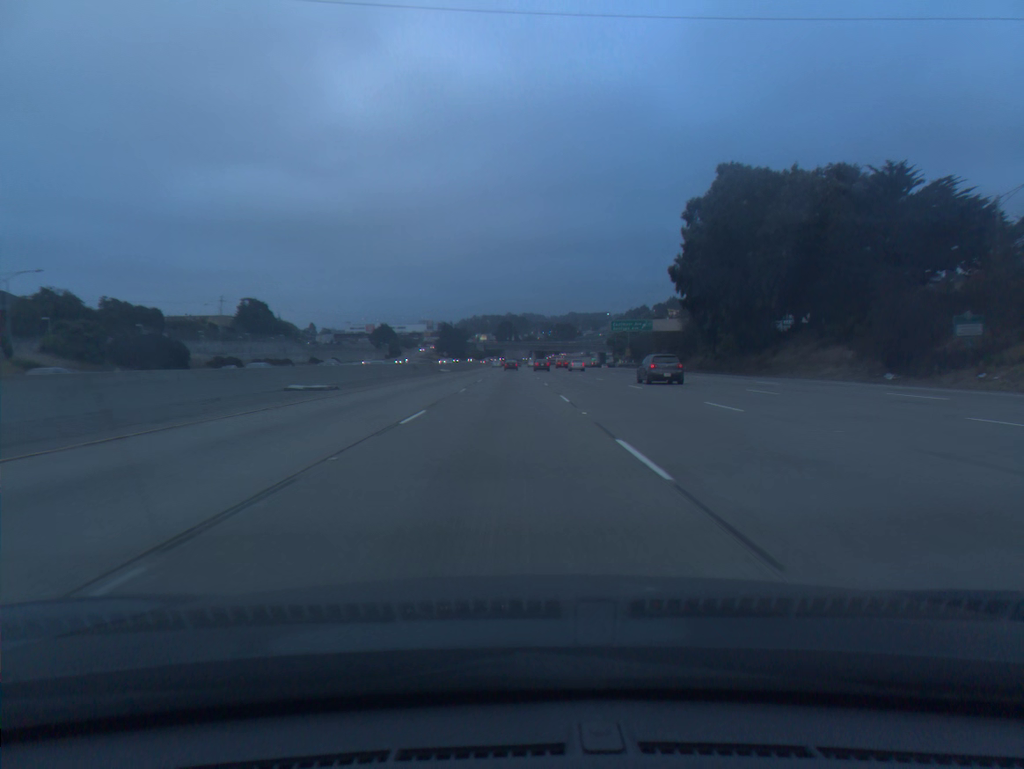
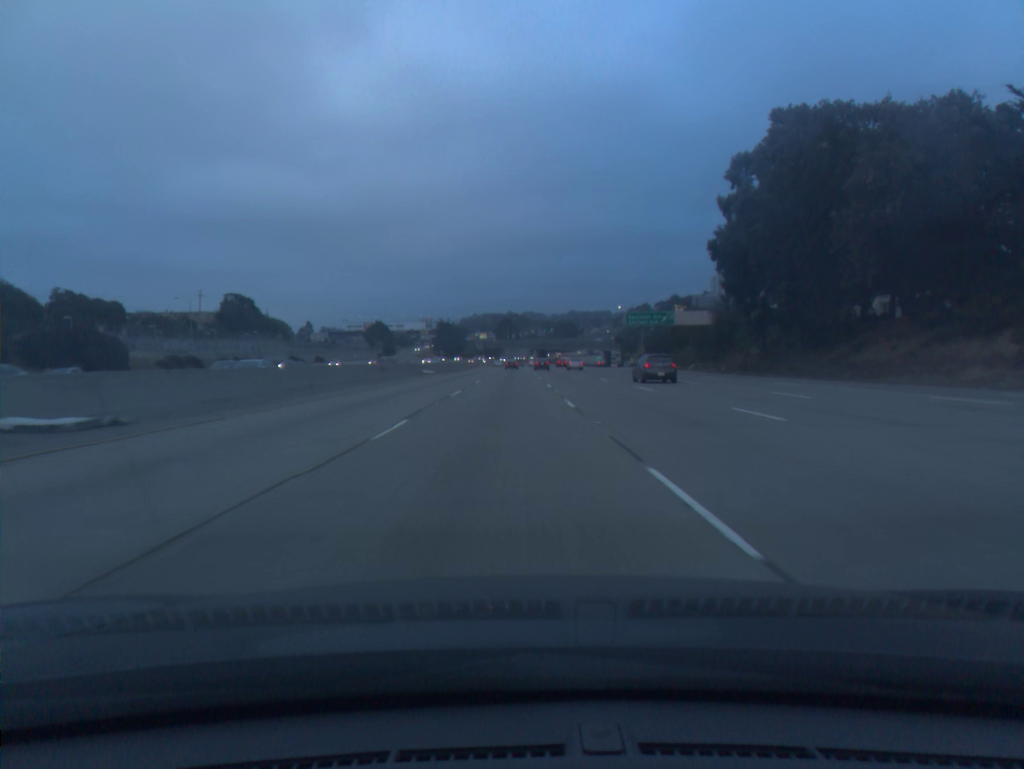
(0.0, +17.5) m; 0°
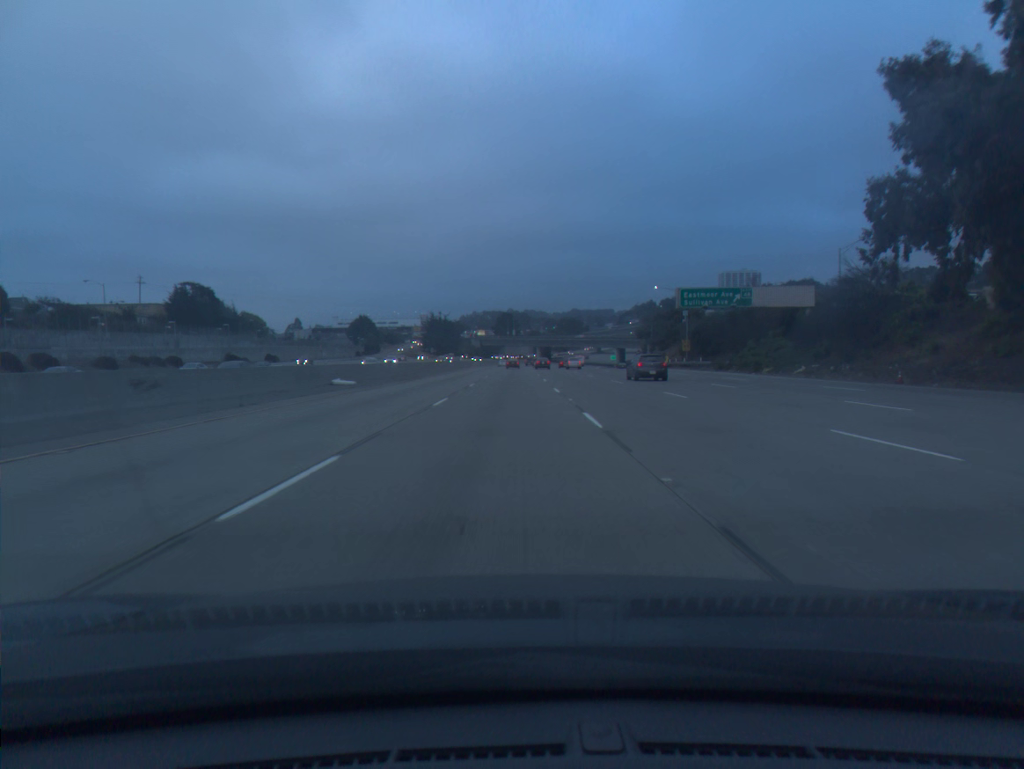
(0.0, +35.1) m; 0°
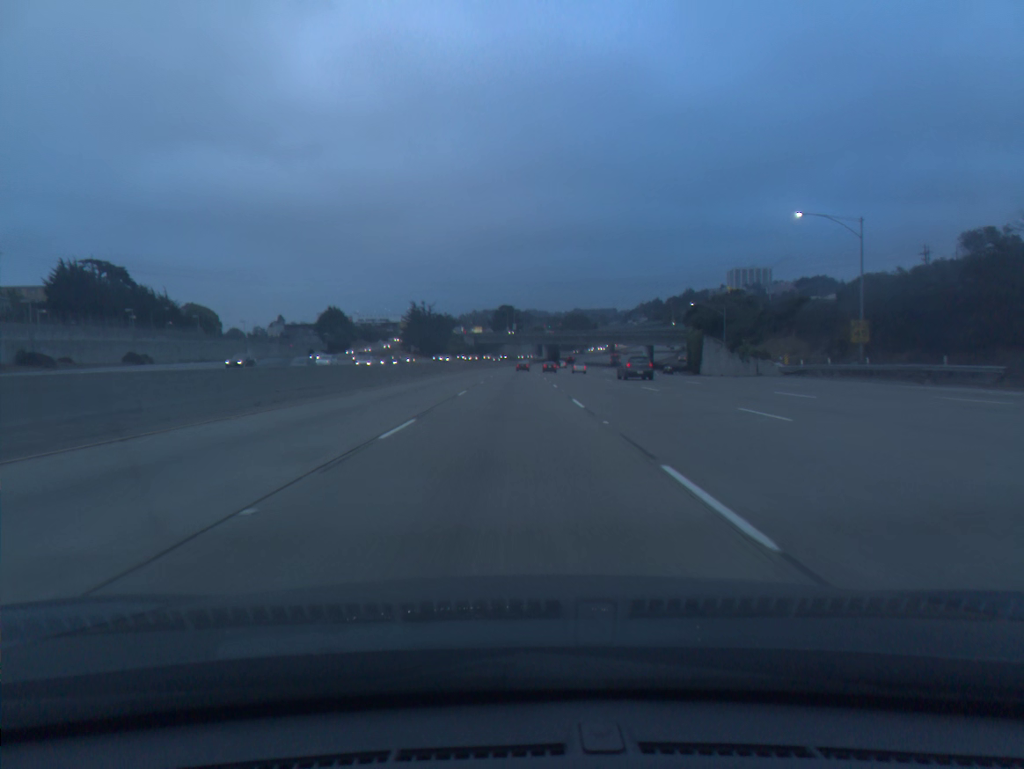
(-0.1, +52.6) m; 0°
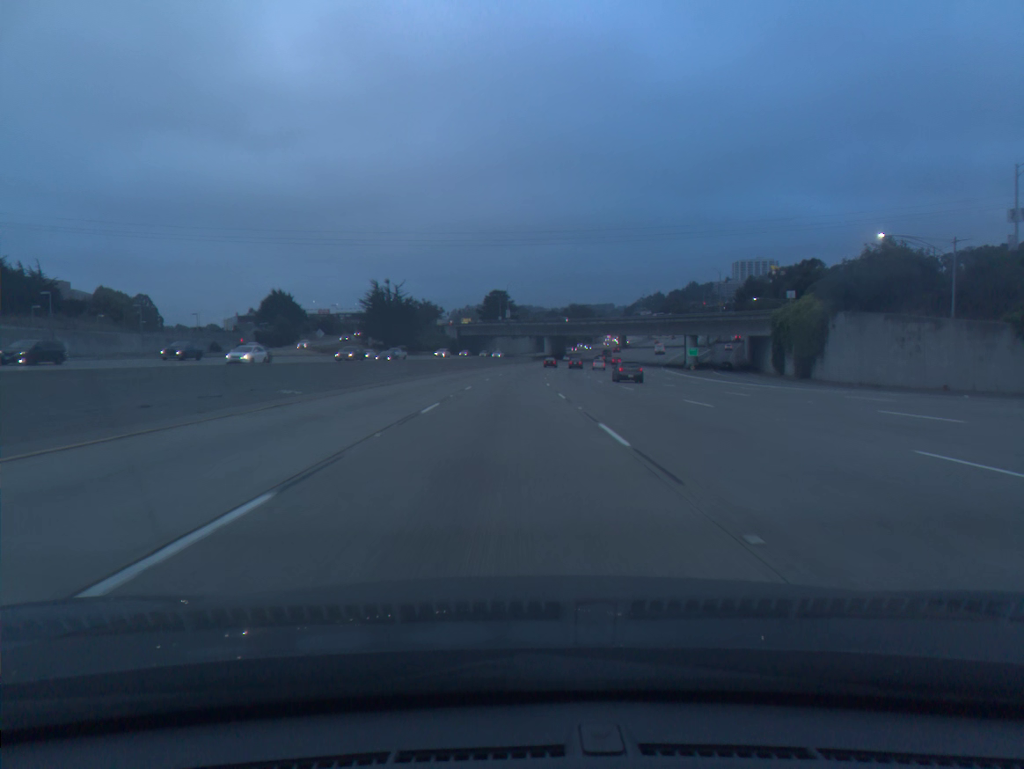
(+0.1, +52.5) m; 0°
